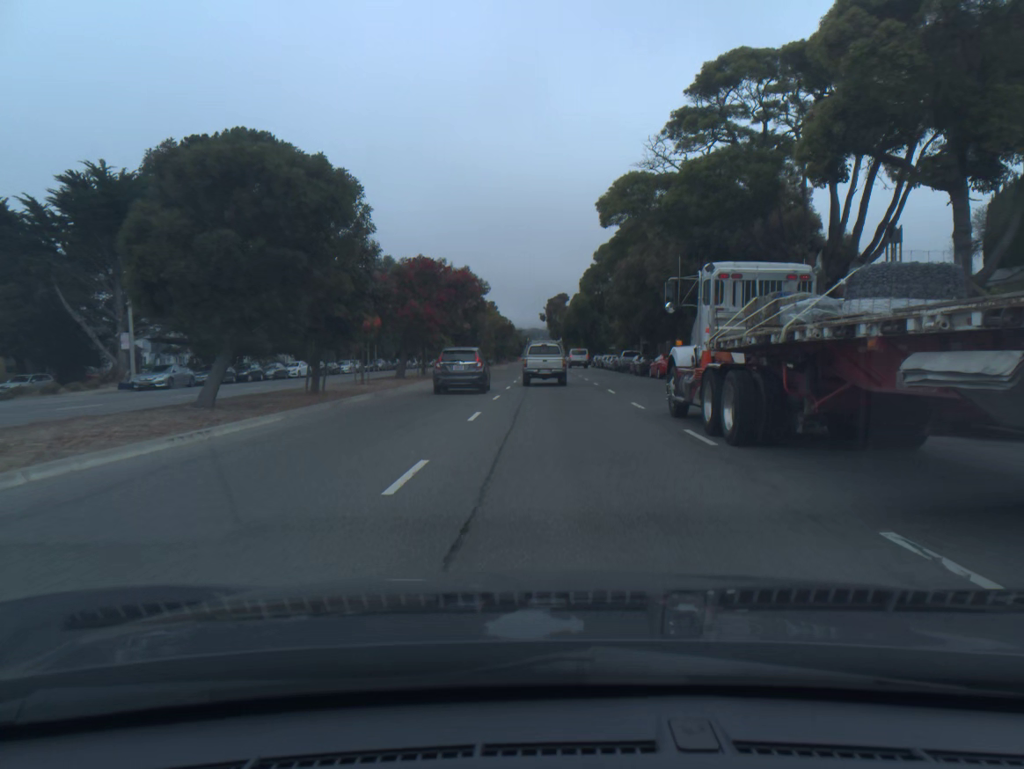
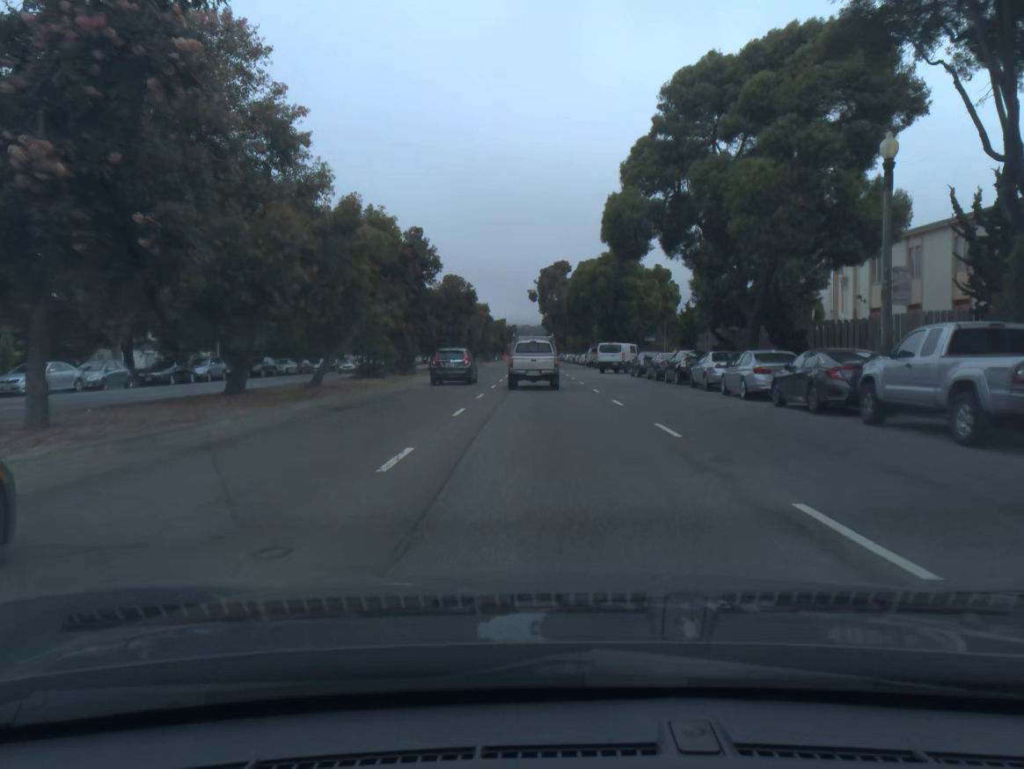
(+0.2, +50.8) m; 0°
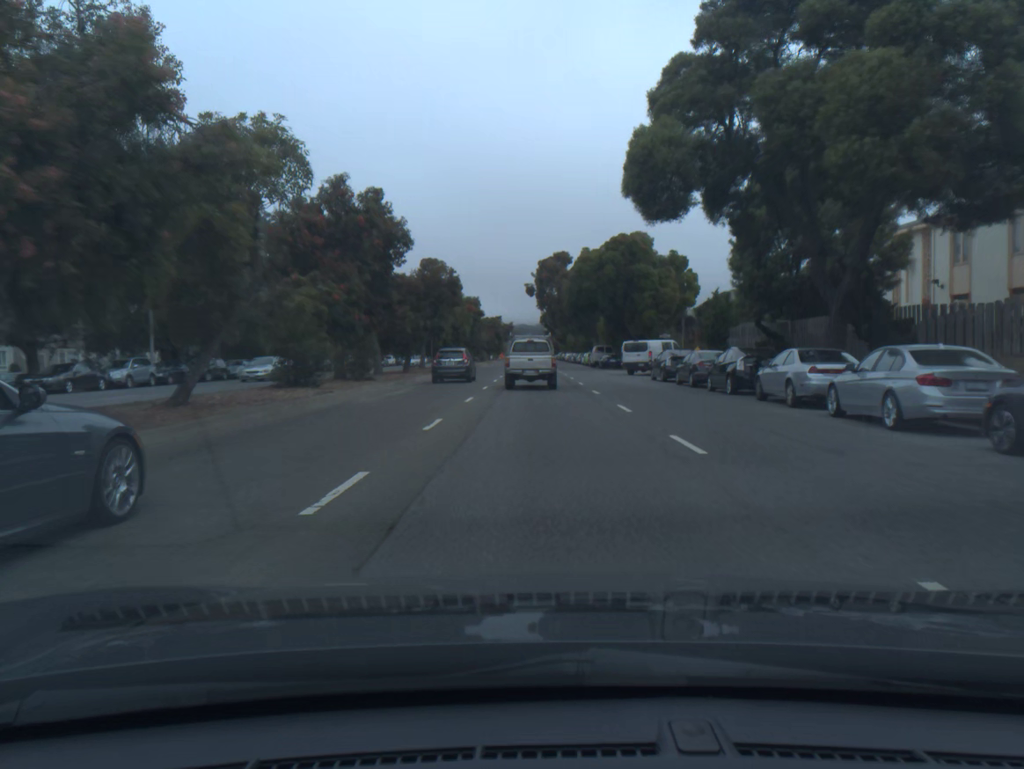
(0.0, +9.7) m; 0°
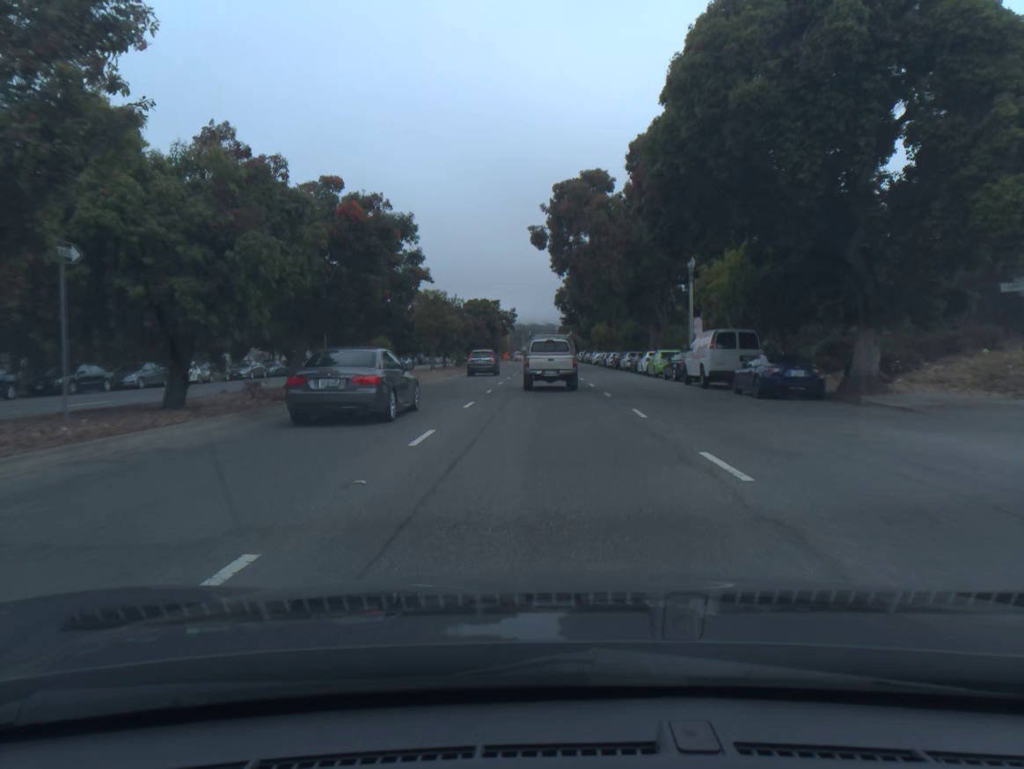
(-0.3, +46.0) m; 0°
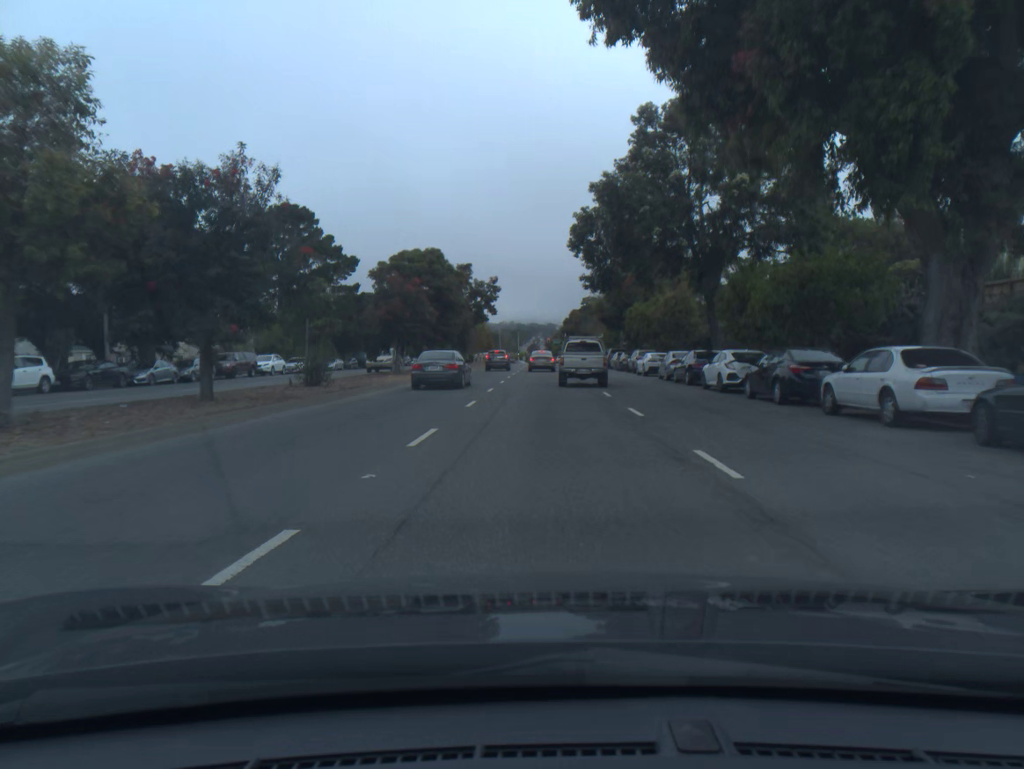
(0.0, +43.5) m; 0°
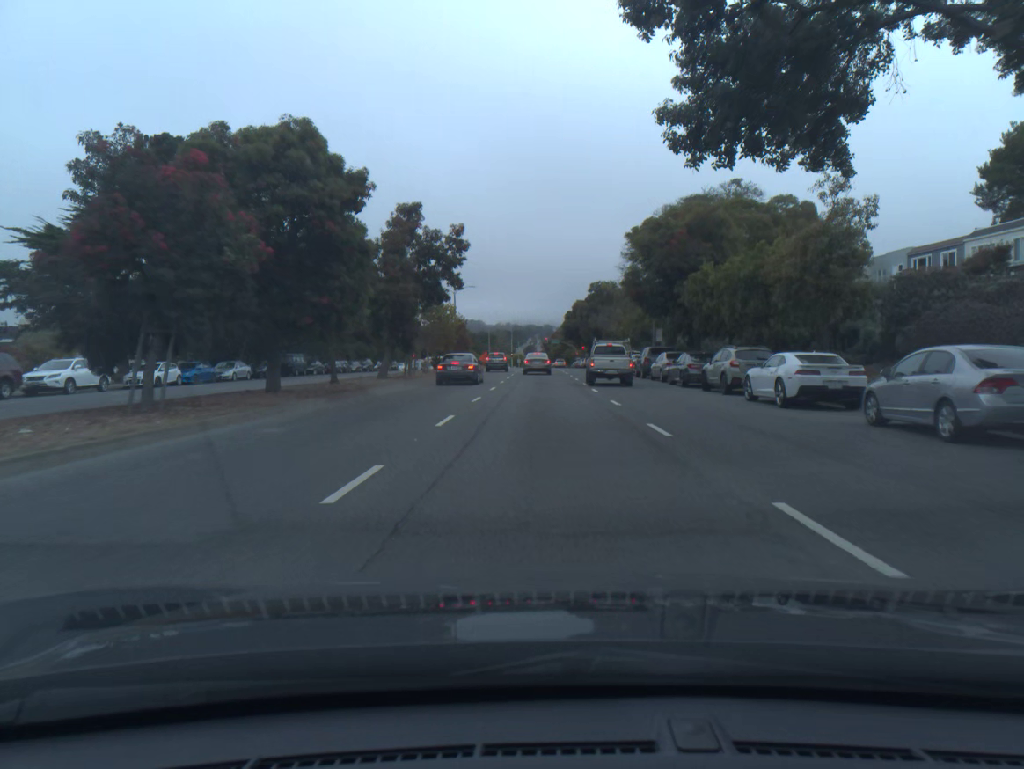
(0.0, +26.0) m; 0°
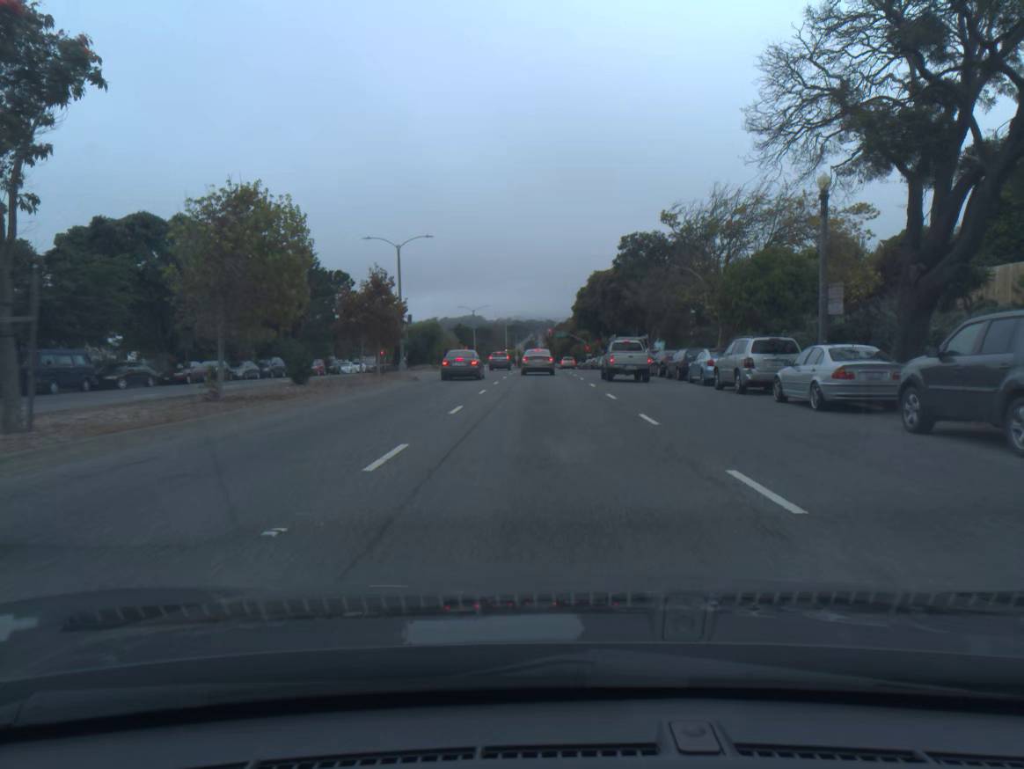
(-0.1, +34.5) m; 0°
